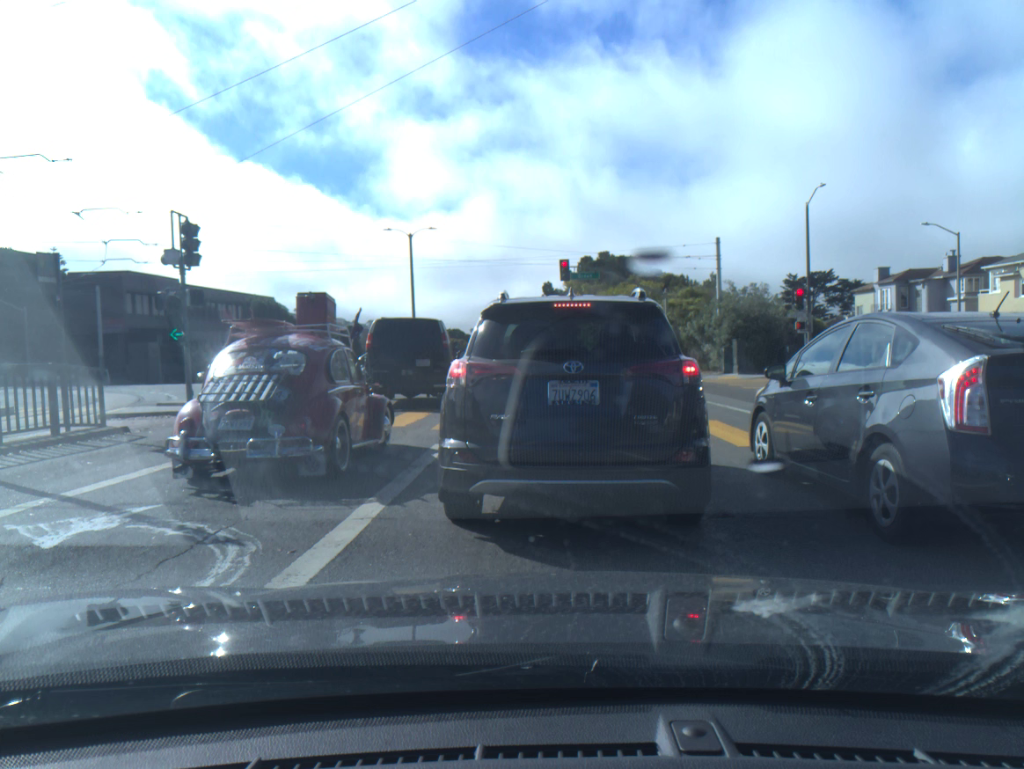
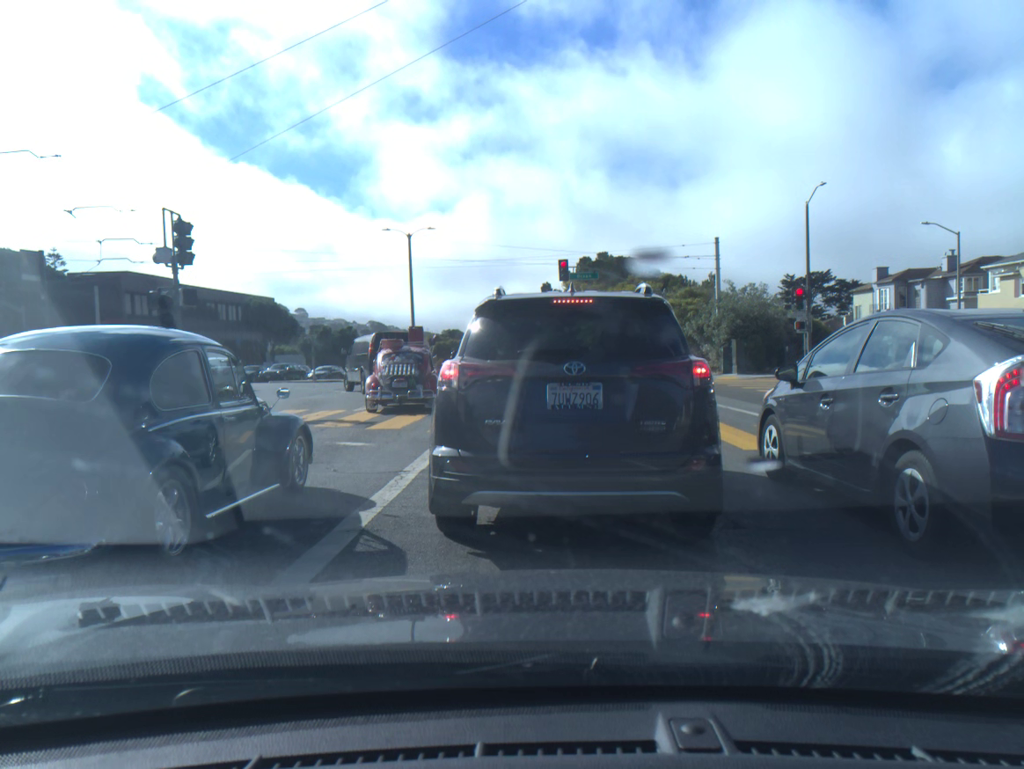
(0.0, +0.5) m; 0°
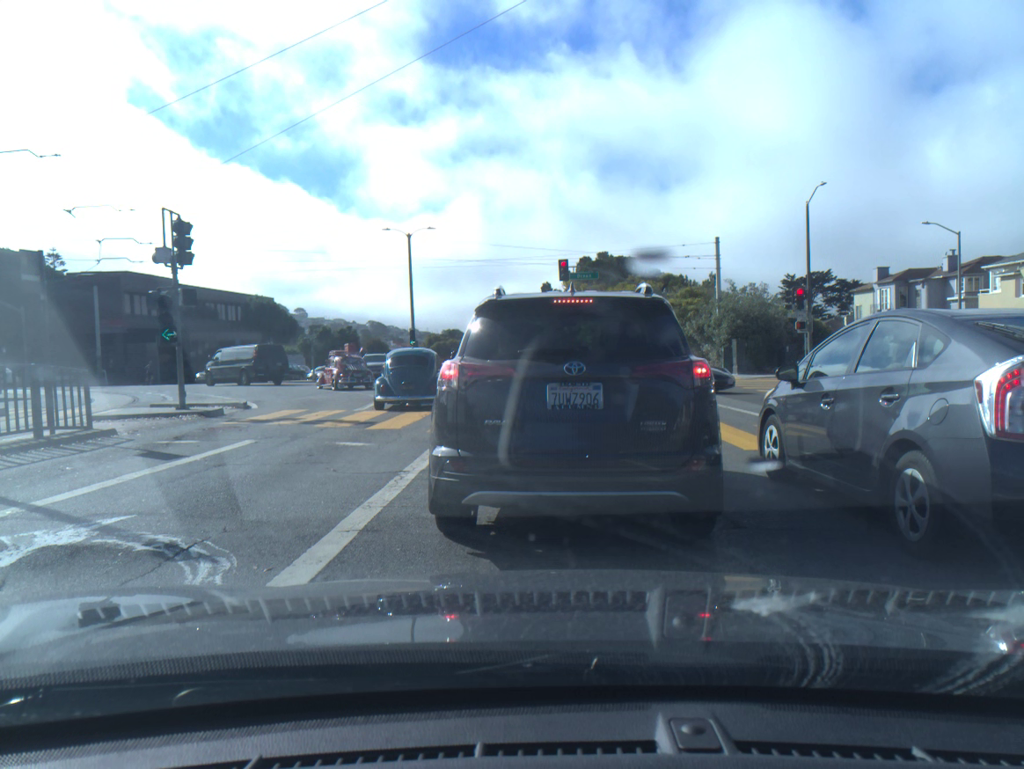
(0.0, 0.0) m; 0°
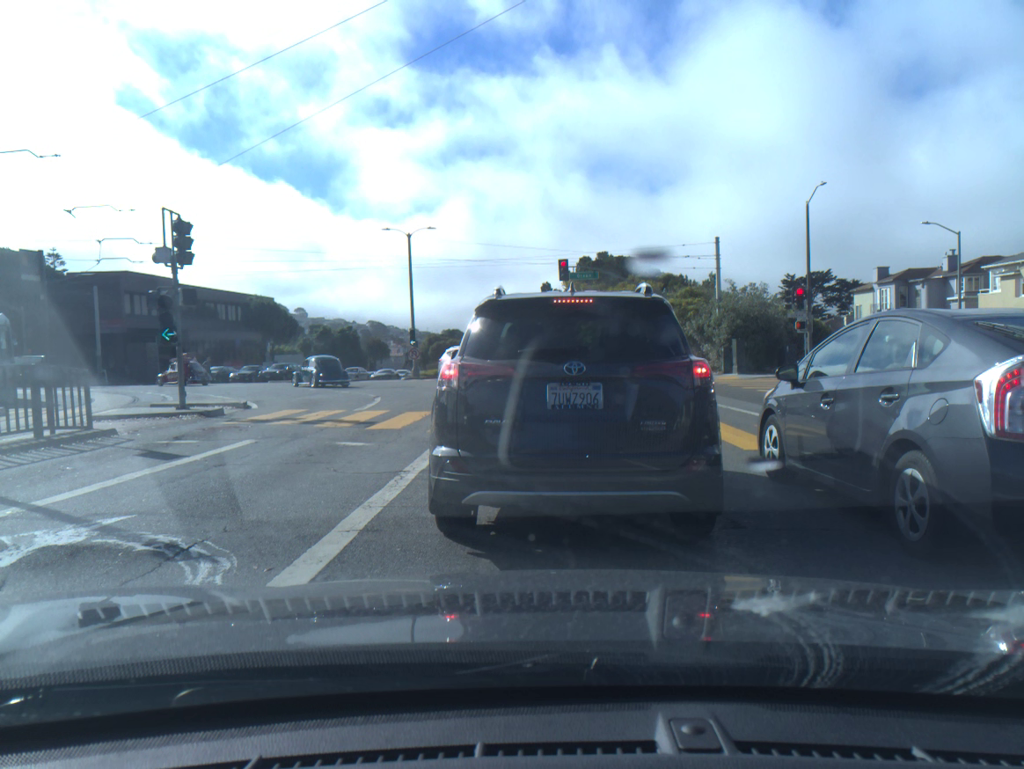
(0.0, 0.0) m; 0°
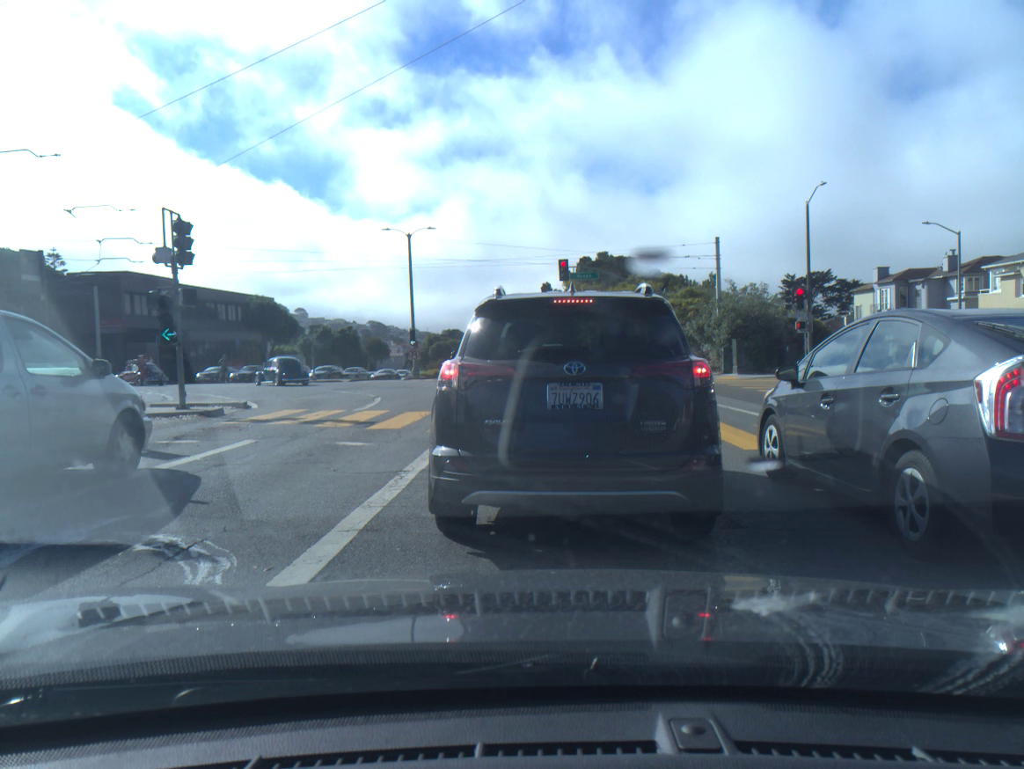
(0.0, 0.0) m; 0°
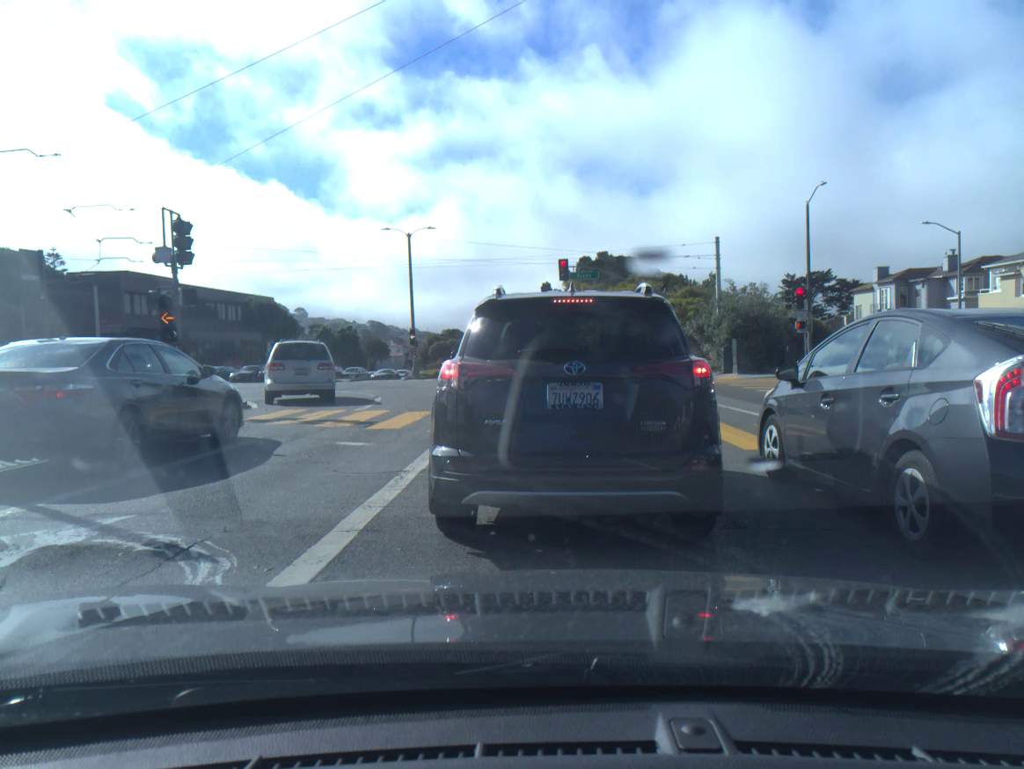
(0.0, 0.0) m; 0°
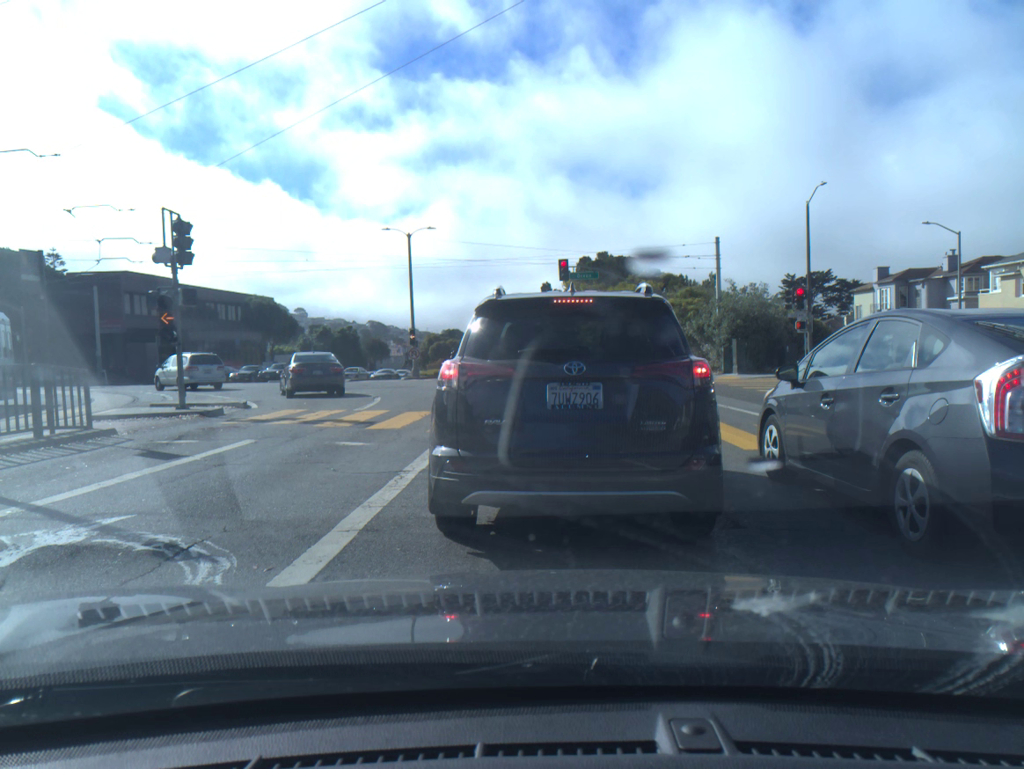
(0.0, 0.0) m; 0°
